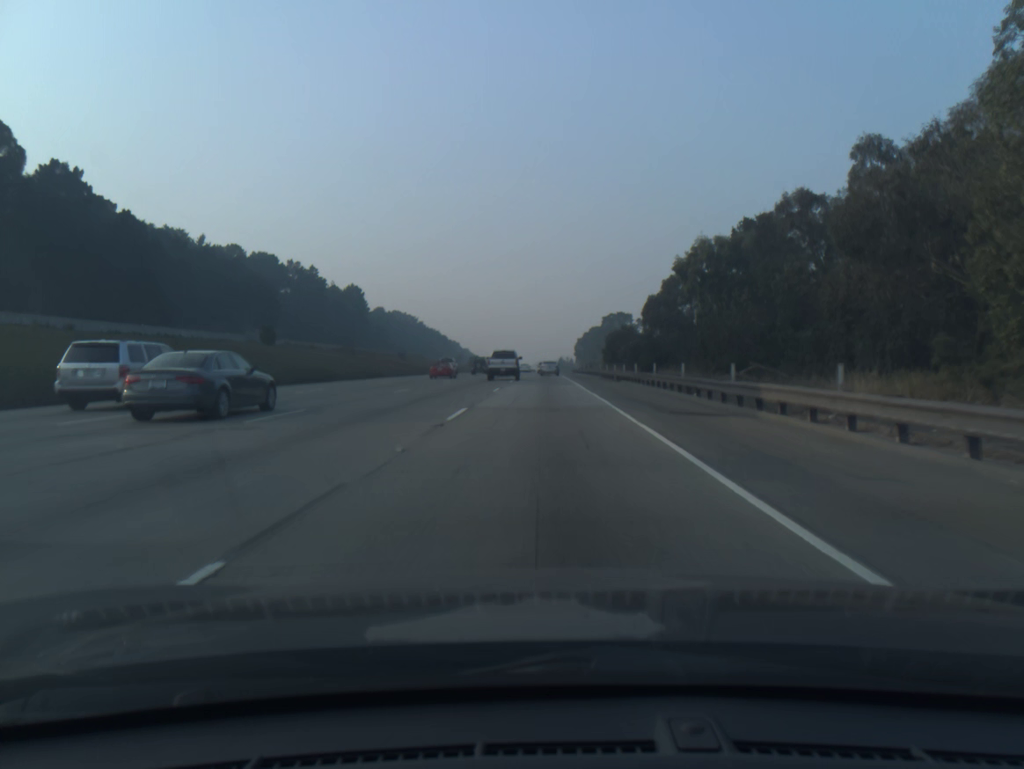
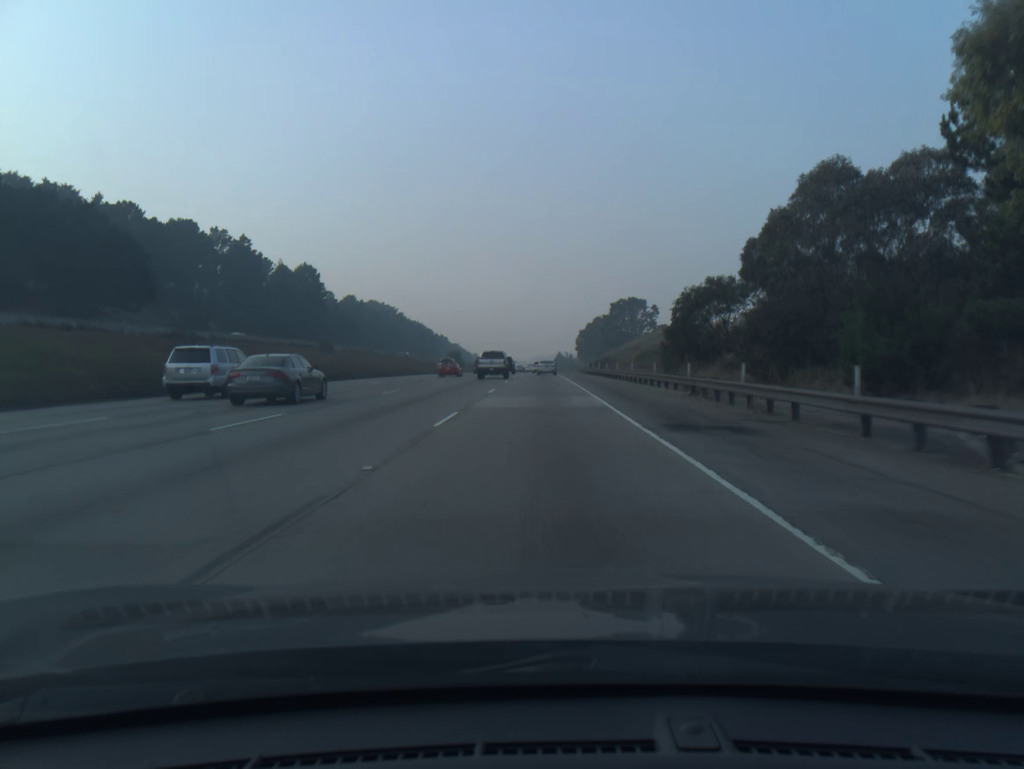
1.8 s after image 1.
(0.0, +45.2) m; 0°
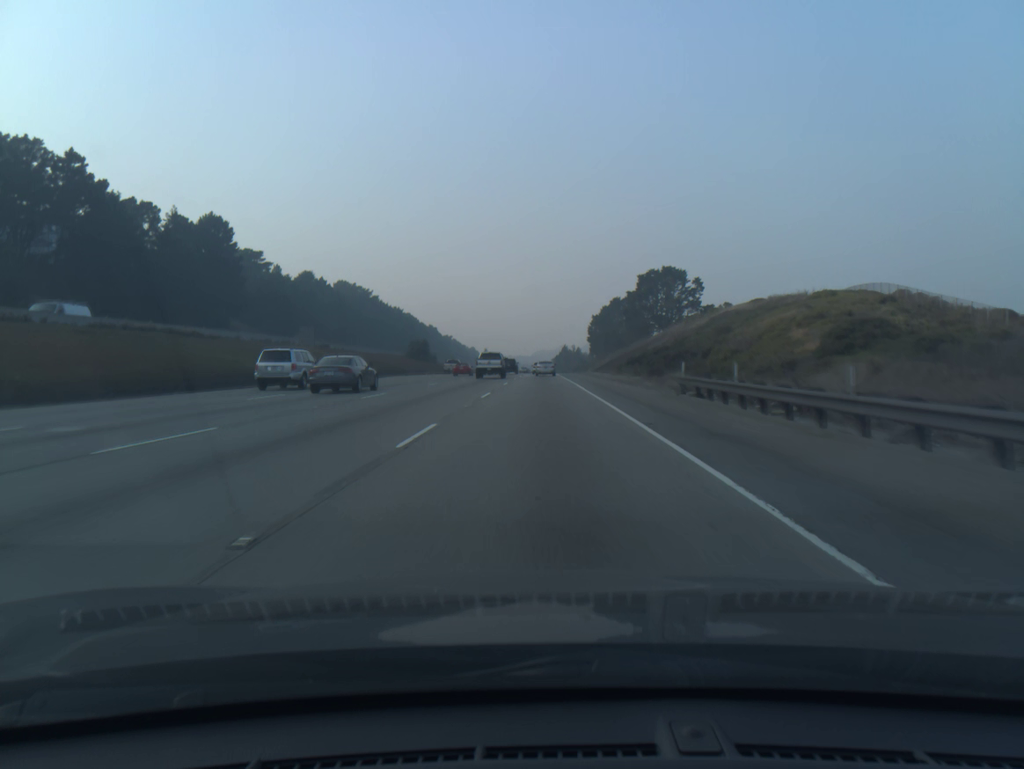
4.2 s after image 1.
(-0.1, +61.7) m; 0°
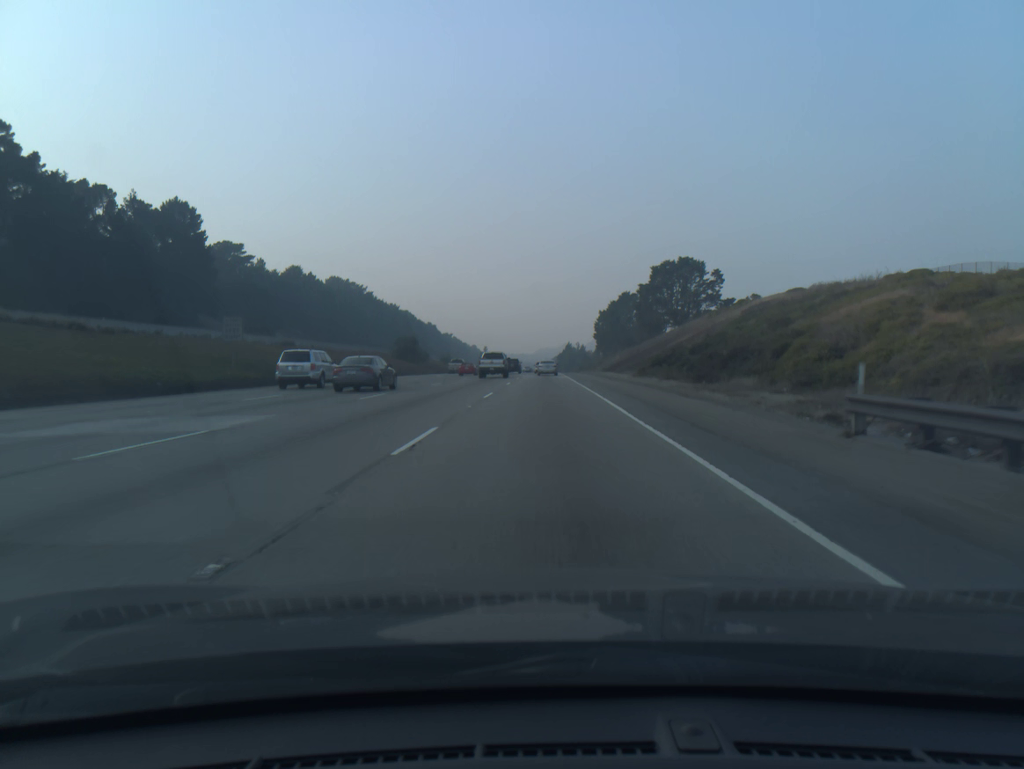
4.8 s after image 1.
(0.0, +15.3) m; 0°
